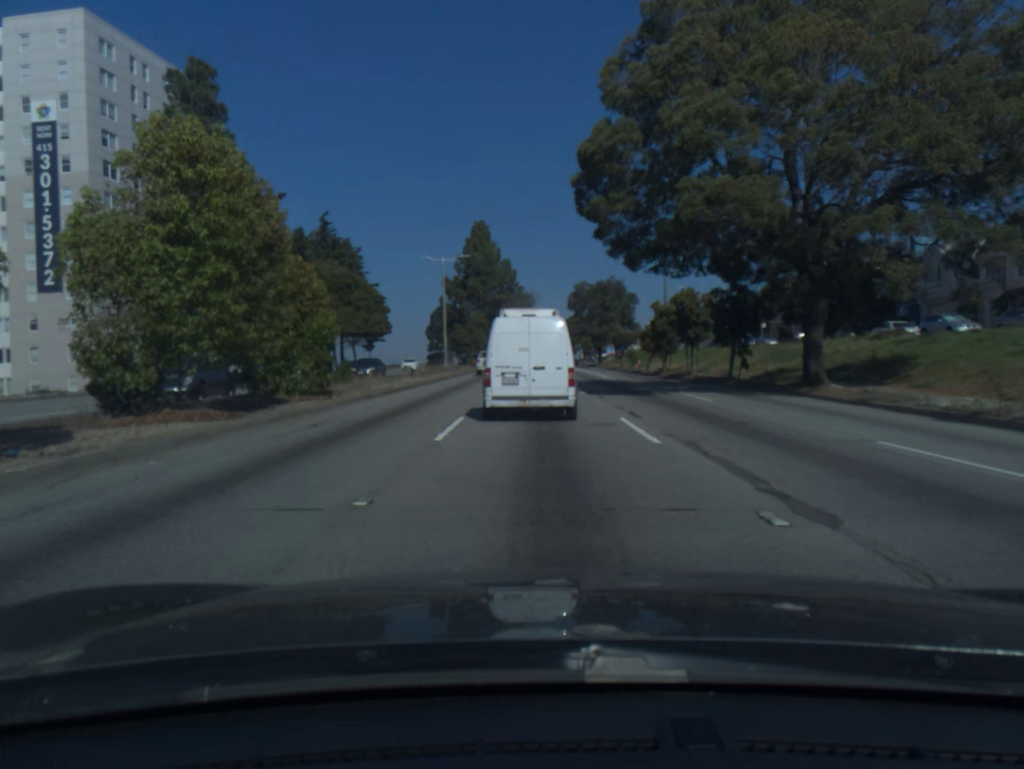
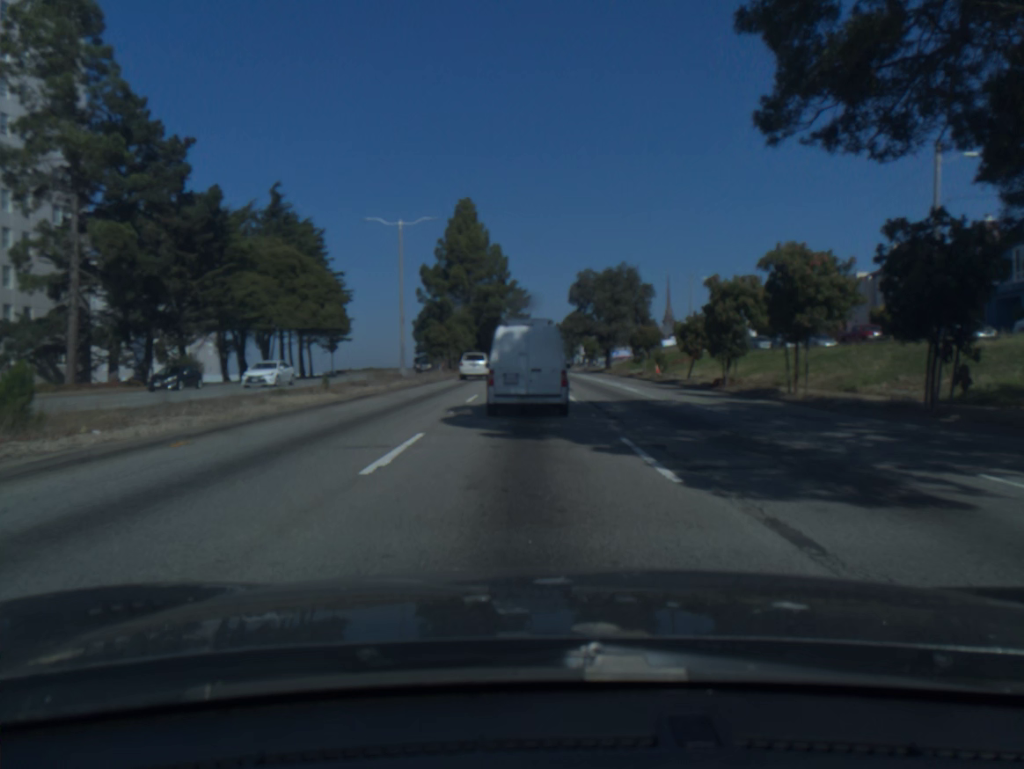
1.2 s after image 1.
(0.0, +18.0) m; 0°
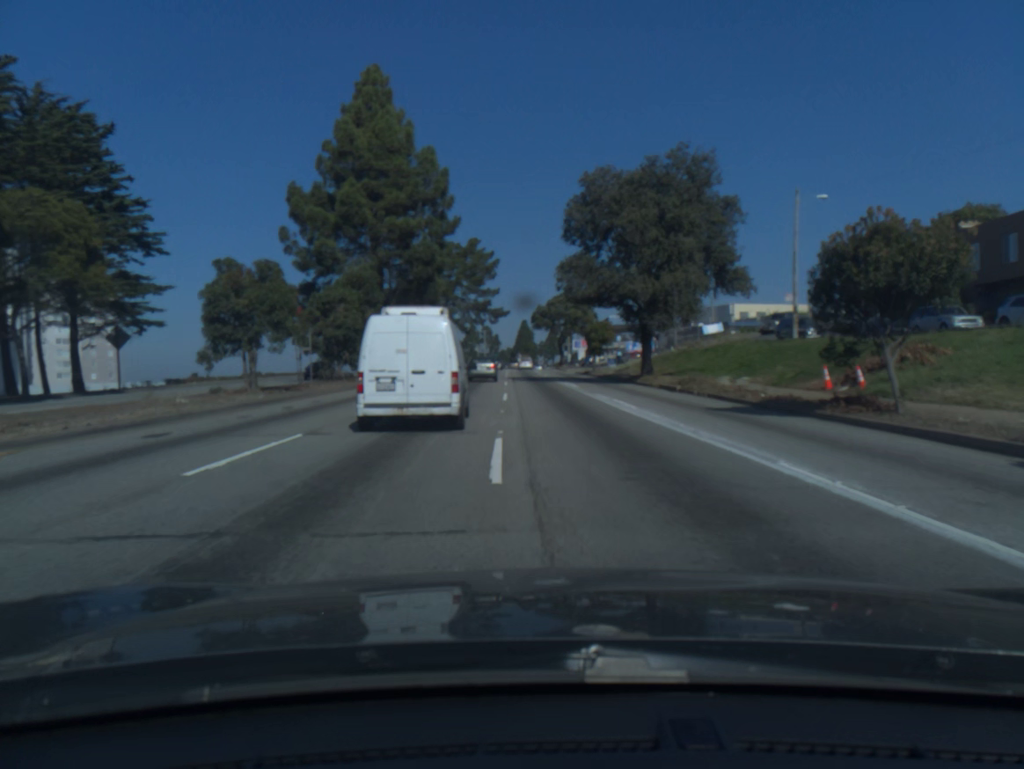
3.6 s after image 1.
(+0.8, +43.4) m; +1°
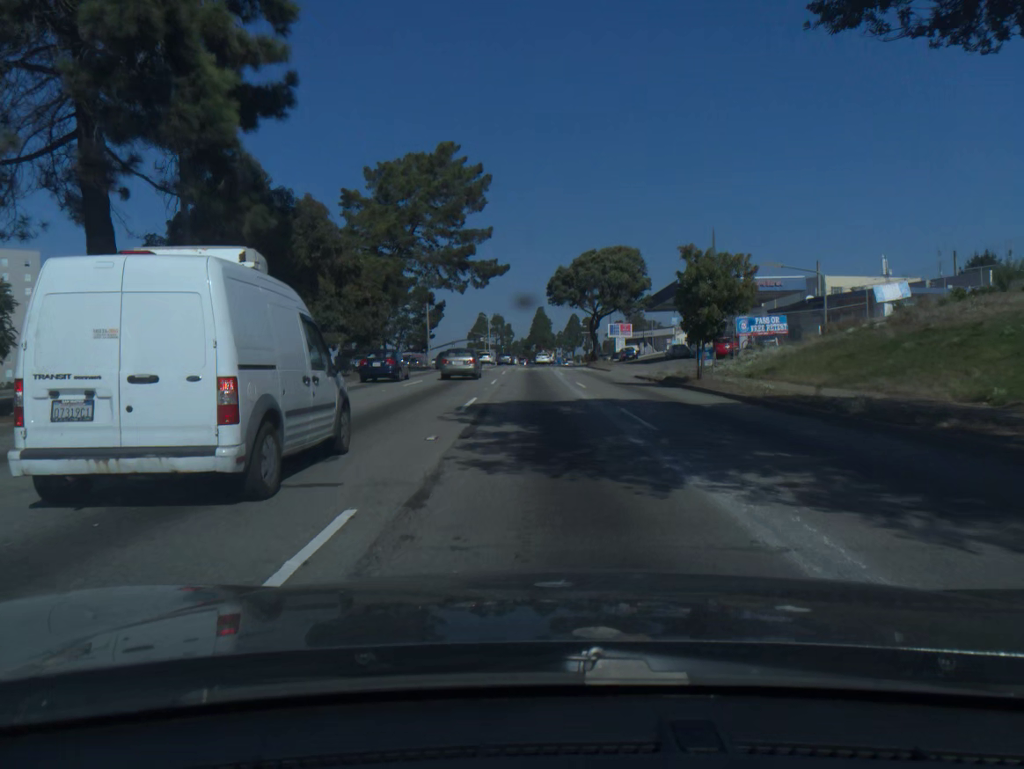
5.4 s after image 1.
(-0.4, +36.6) m; -1°
